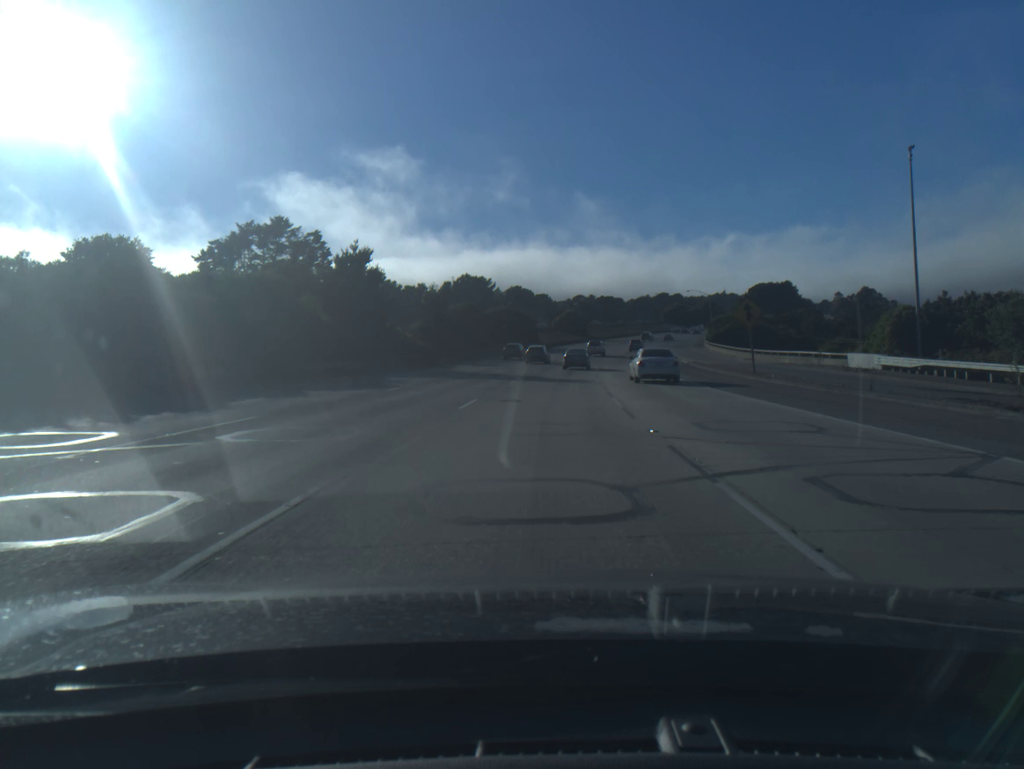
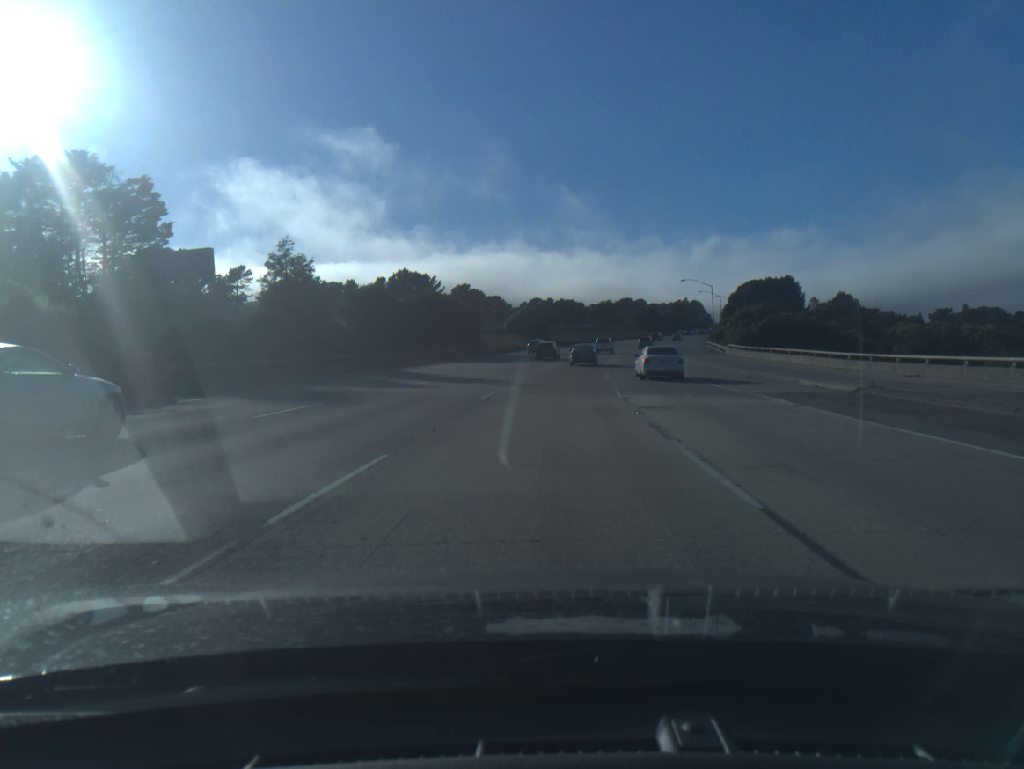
(+1.1, +40.7) m; +3°
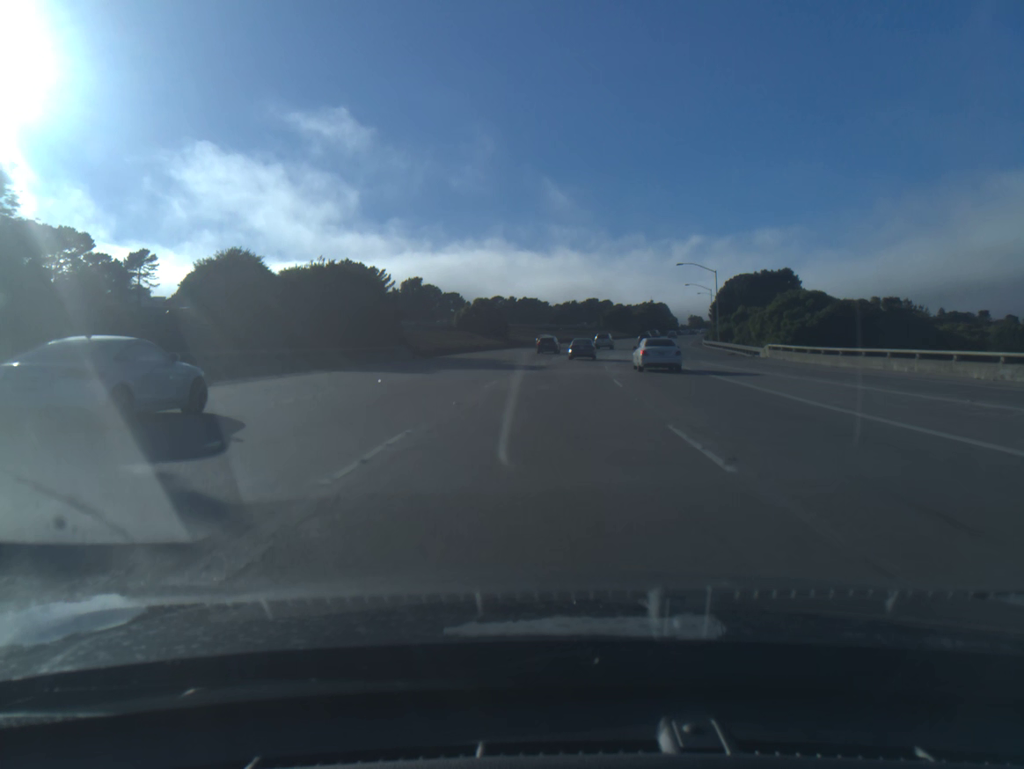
(+0.6, +26.9) m; +3°
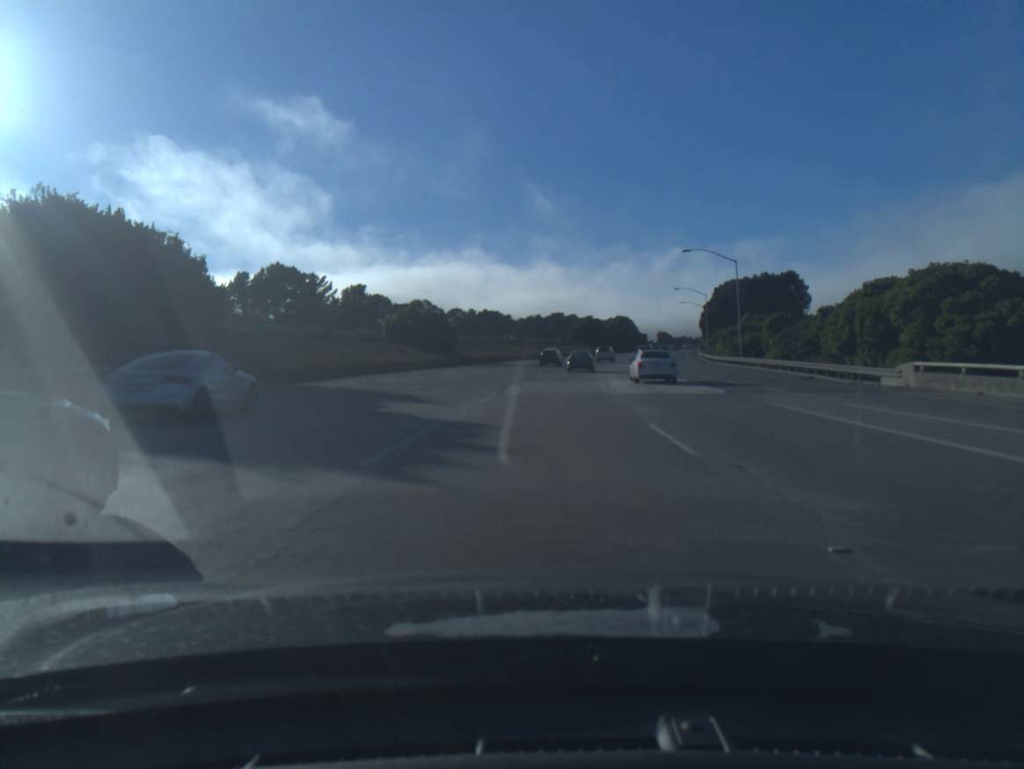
(+0.6, +26.7) m; +3°
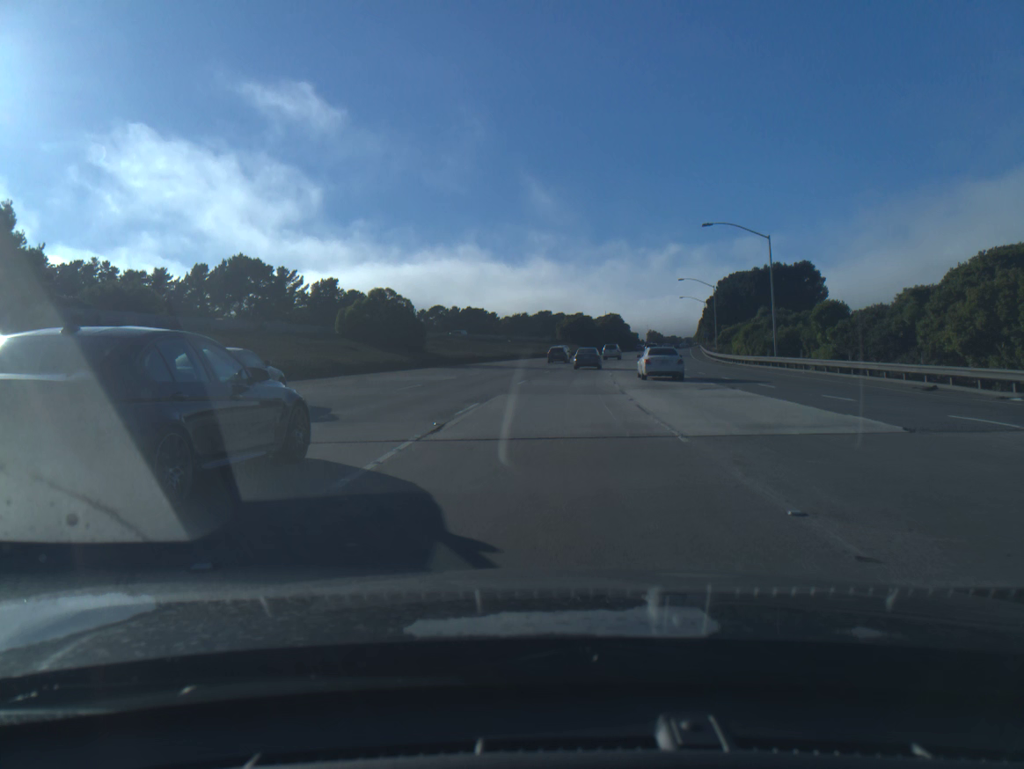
(+0.1, +13.3) m; +1°
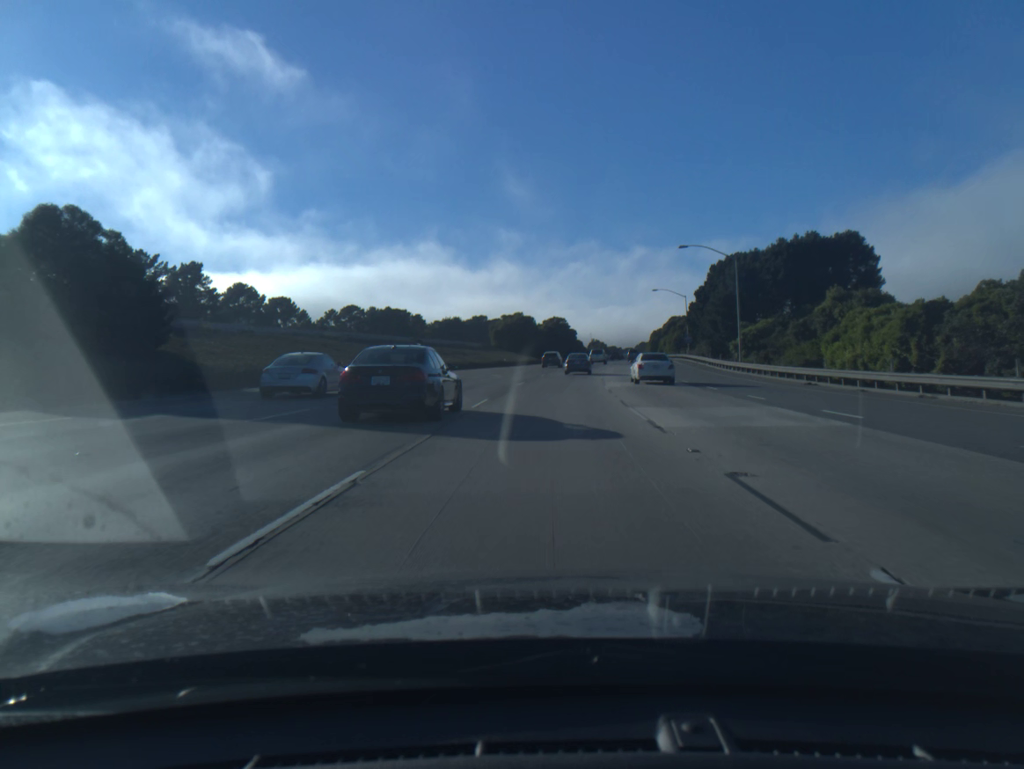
(+1.6, +40.3) m; +5°
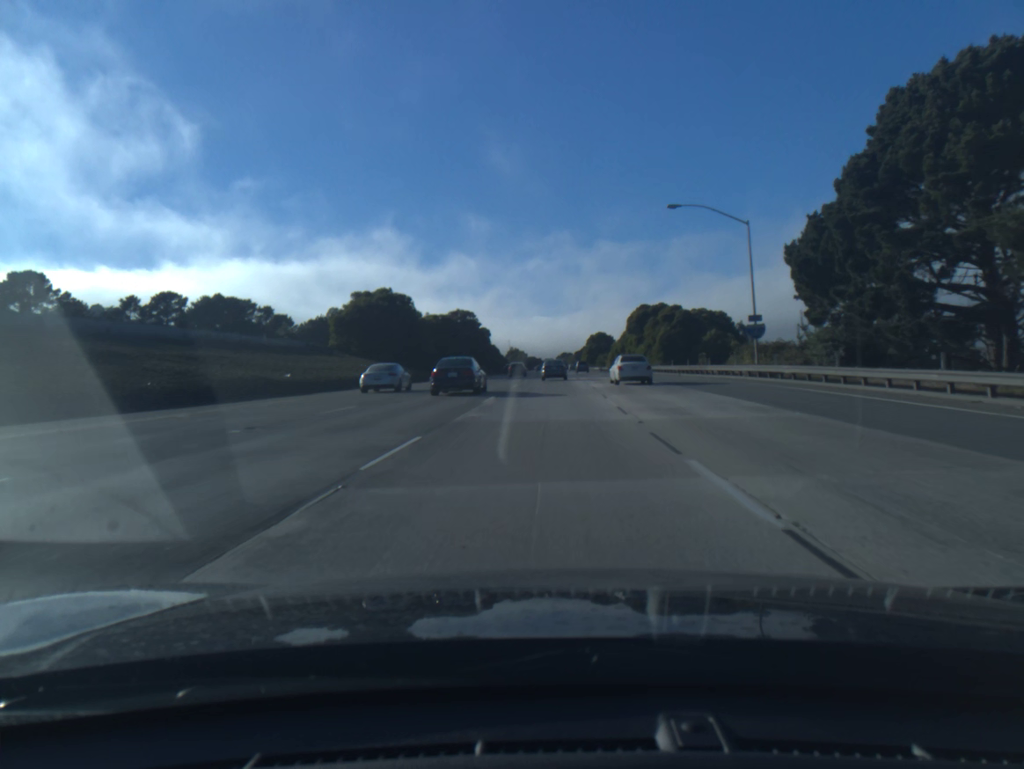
(+3.6, +68.0) m; +6°
